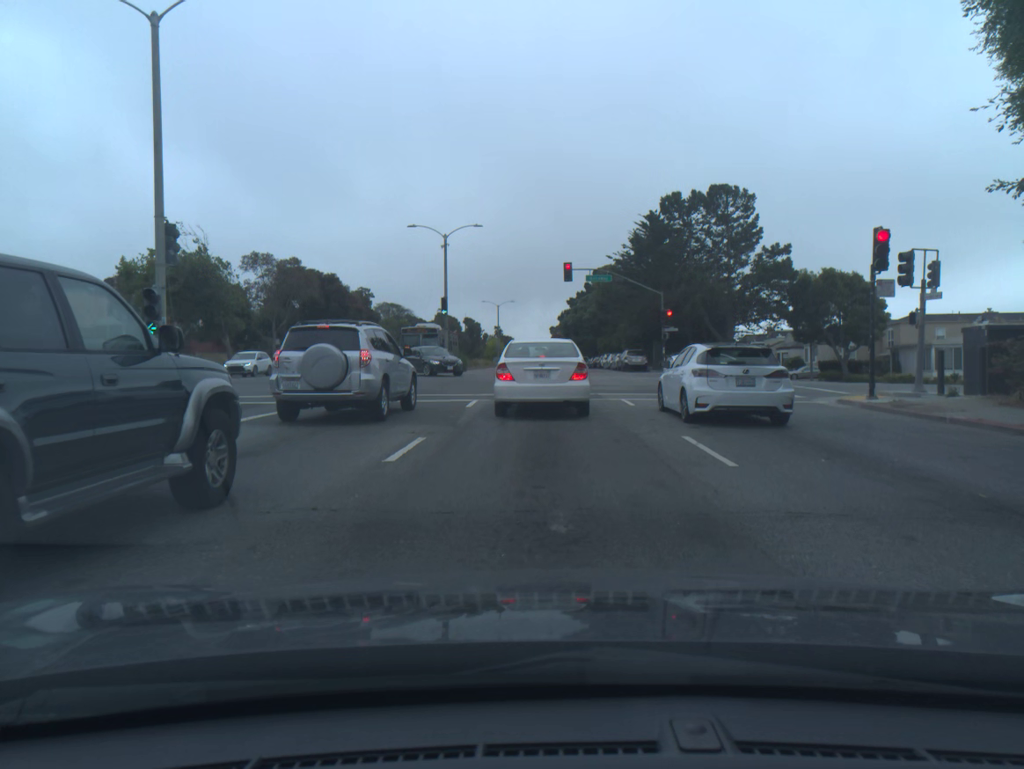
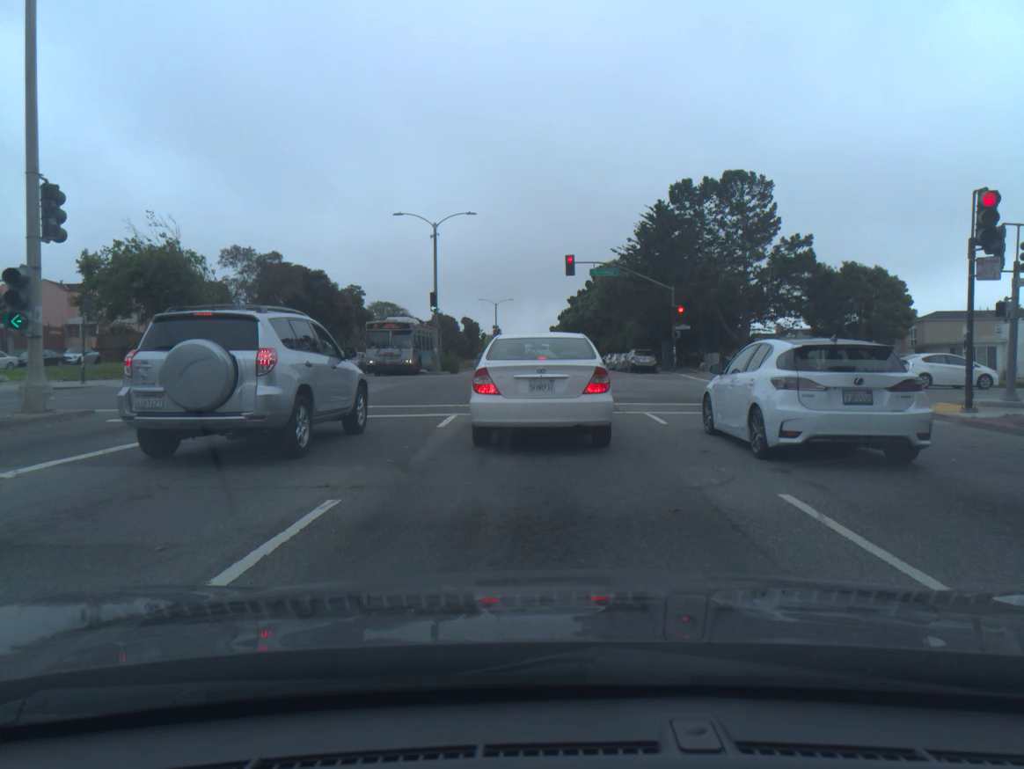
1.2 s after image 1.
(0.0, +4.7) m; -1°
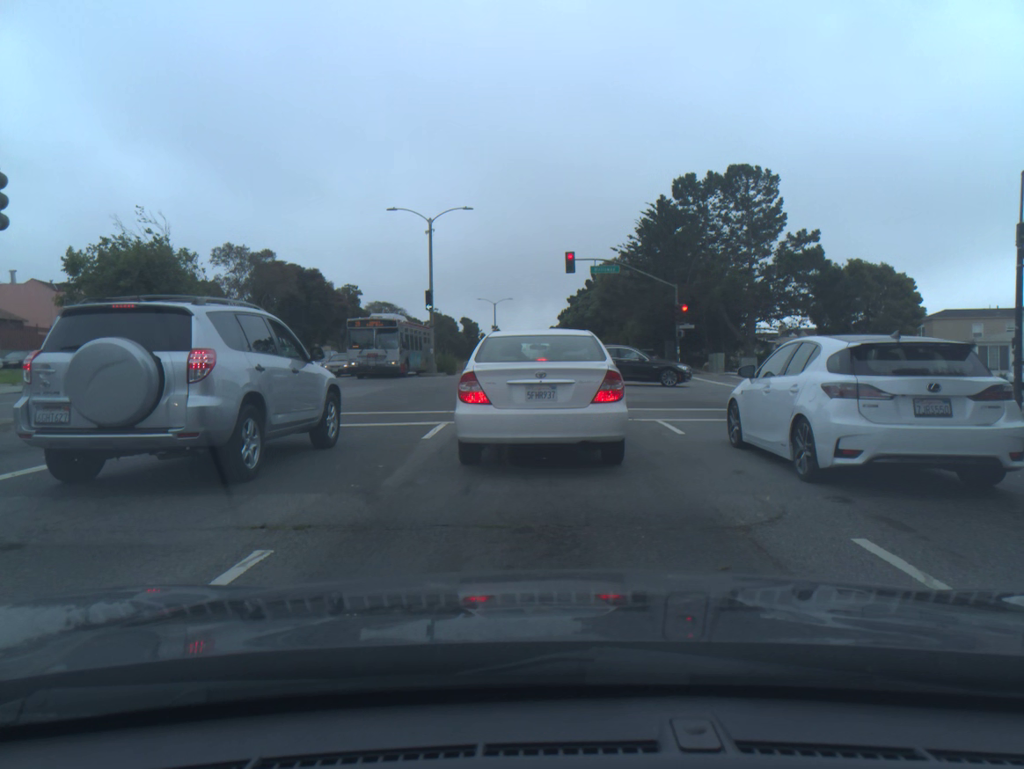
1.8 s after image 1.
(0.0, +1.6) m; 0°
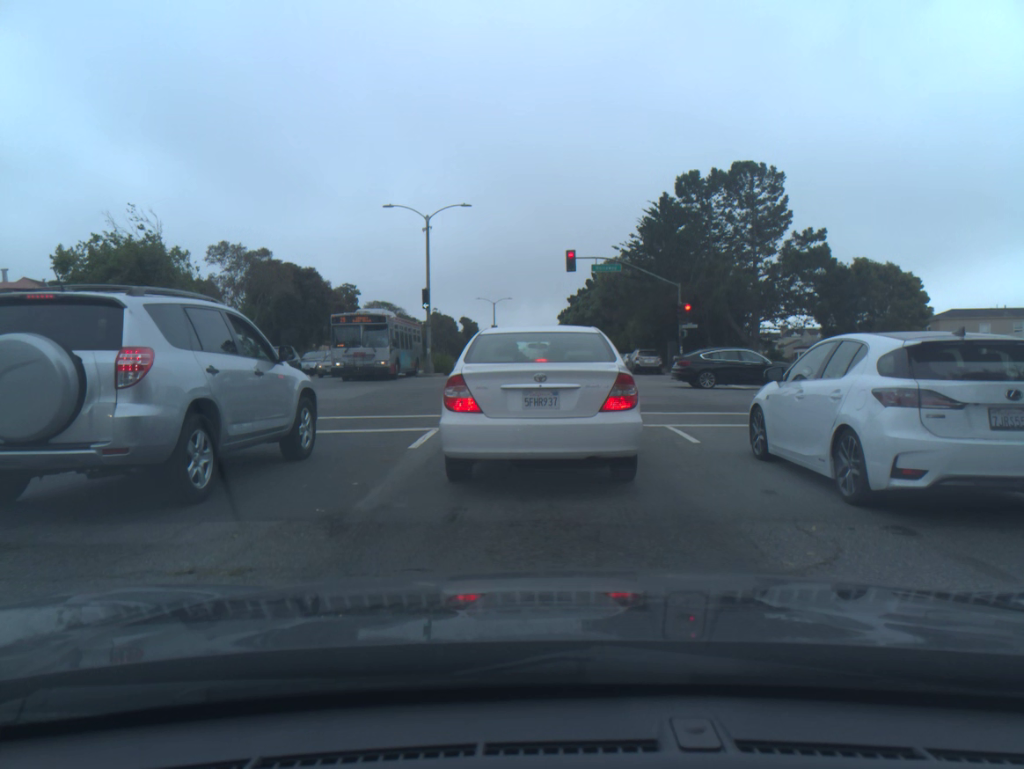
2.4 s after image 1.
(0.0, +1.2) m; 0°
